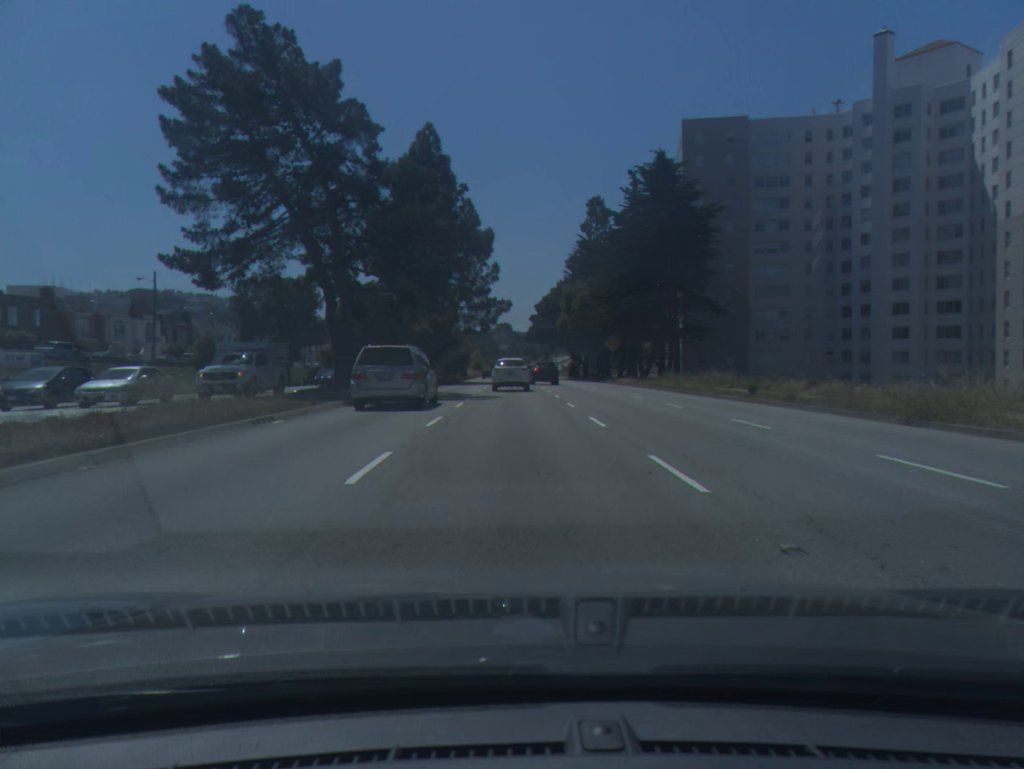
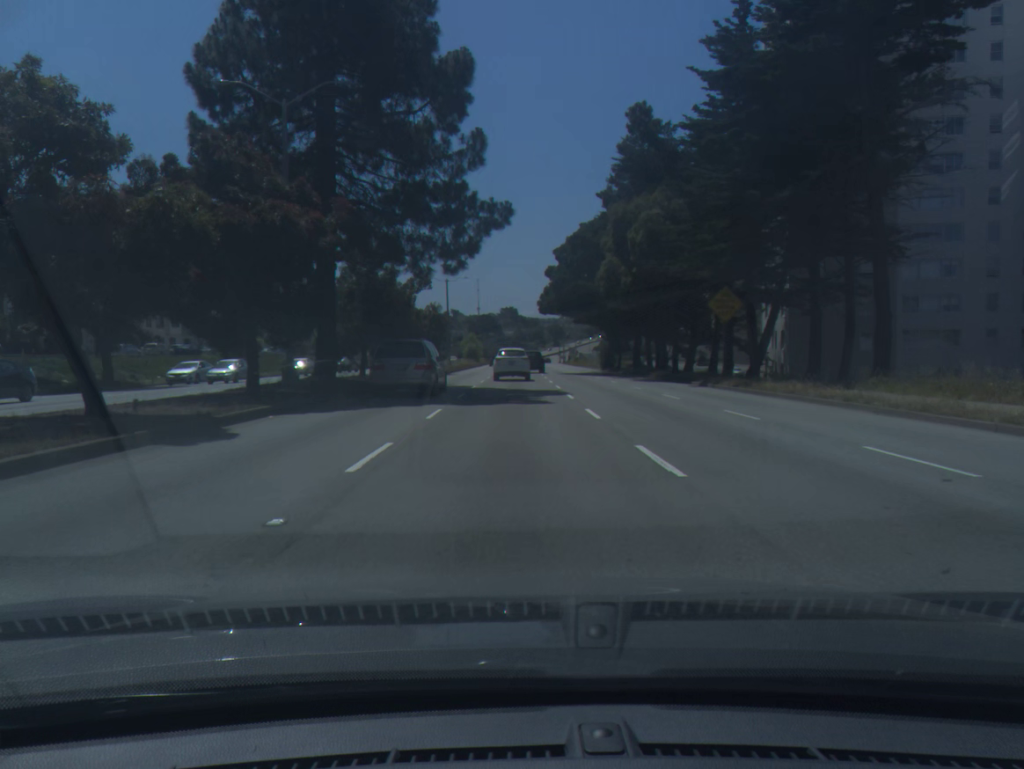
(-0.1, +36.6) m; 0°
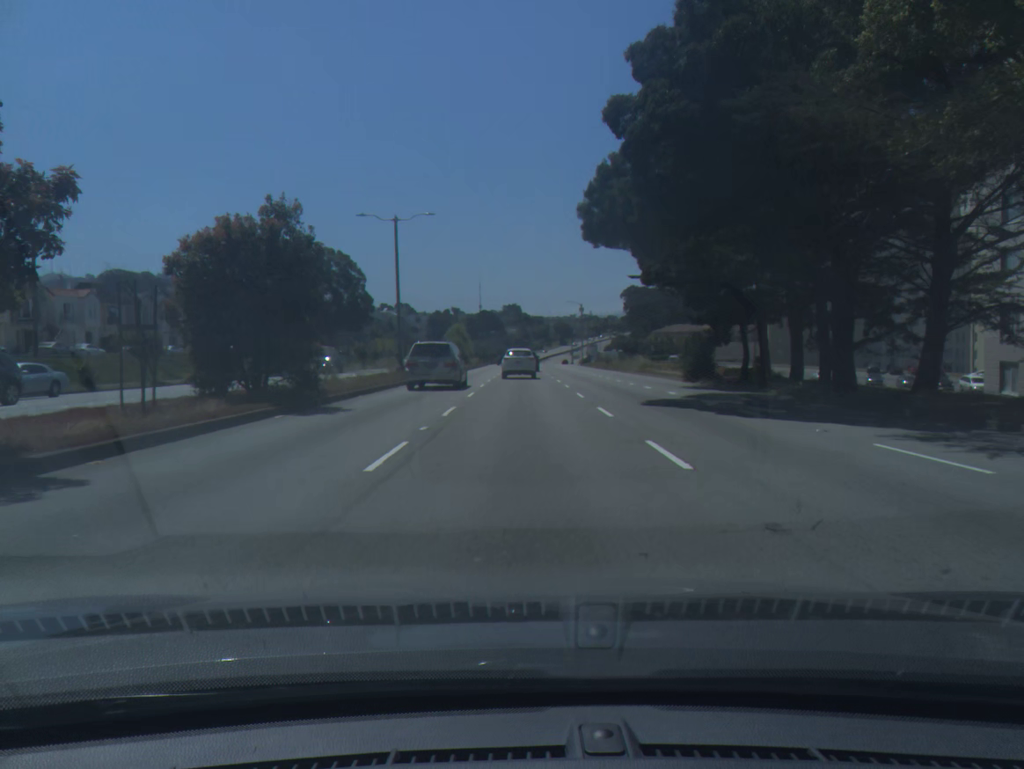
(-0.2, +36.8) m; 0°
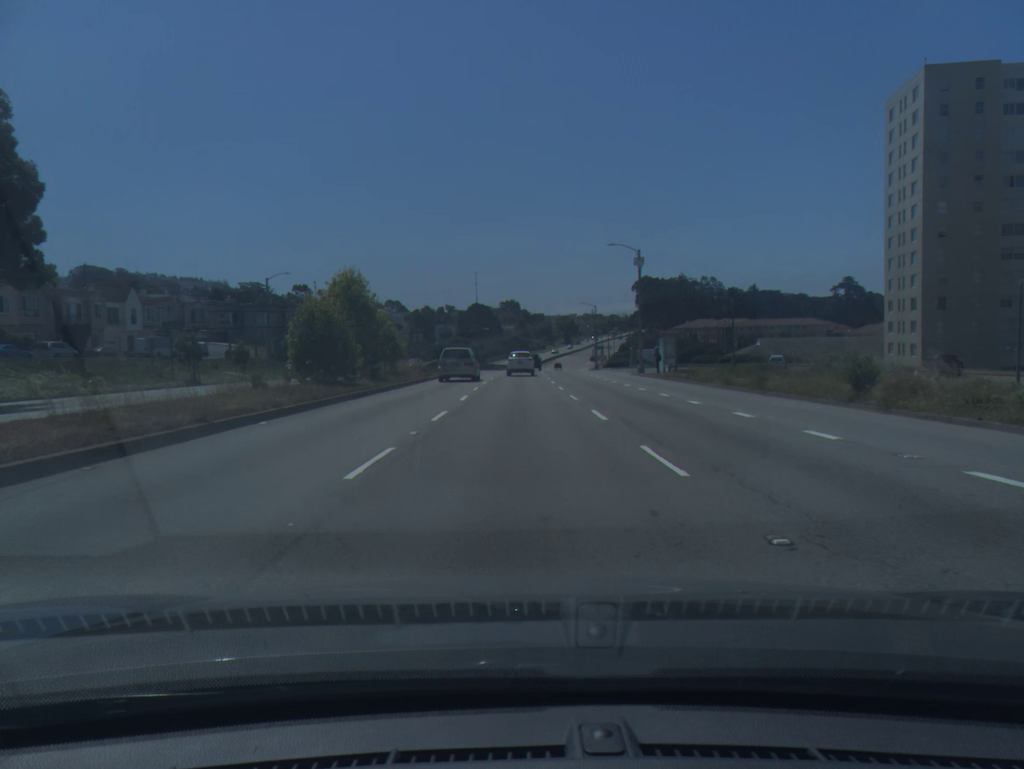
(+0.4, +59.6) m; 0°
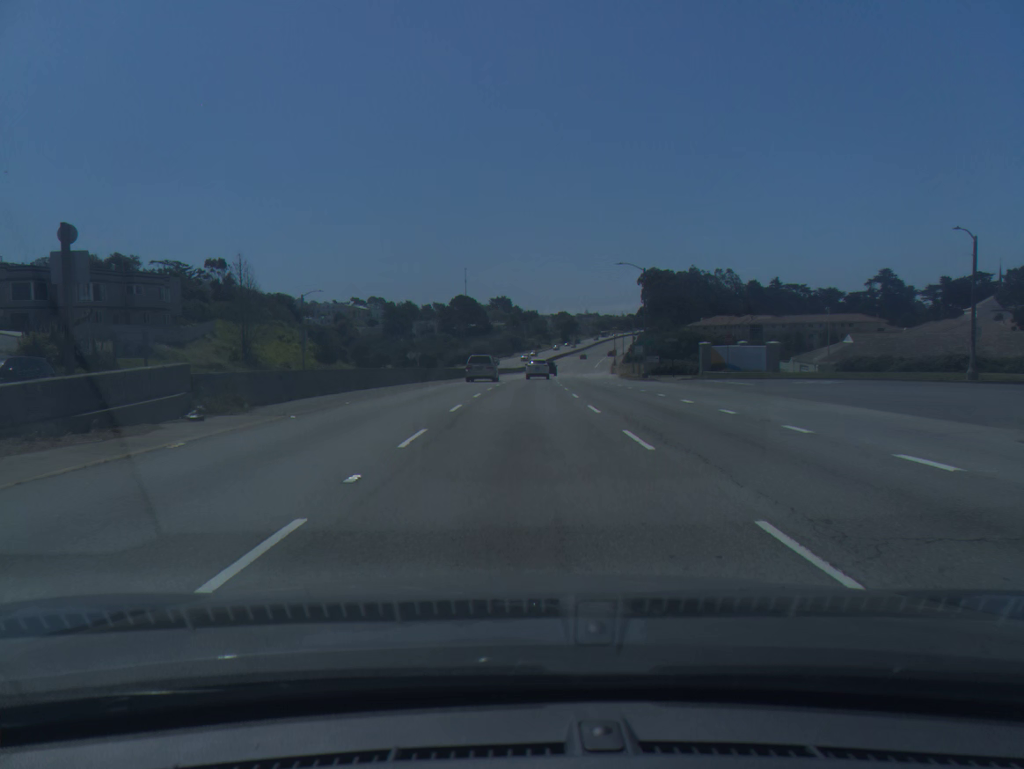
(0.0, +49.3) m; 0°
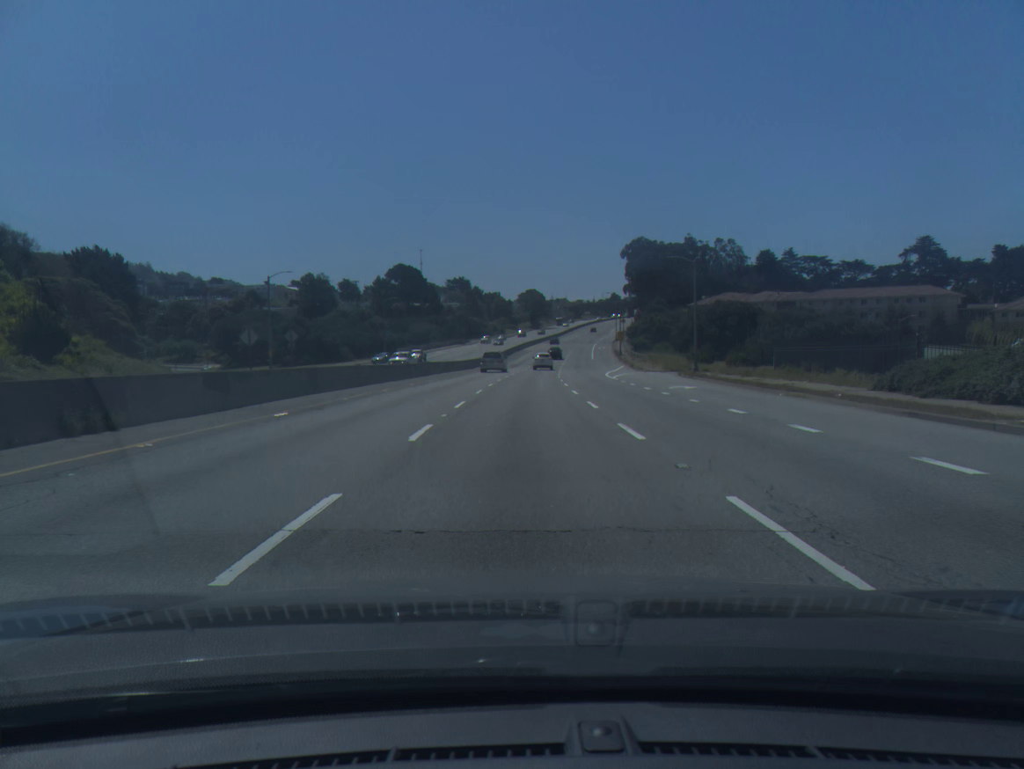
(+1.4, +65.4) m; +3°
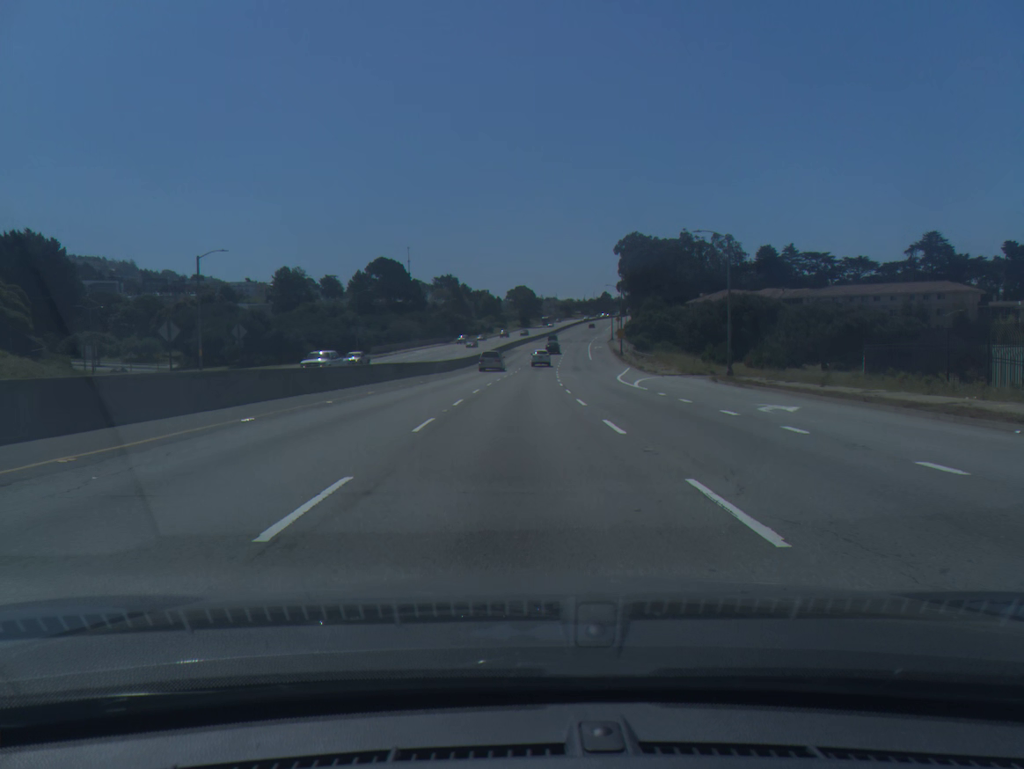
(+0.1, +13.7) m; +1°
